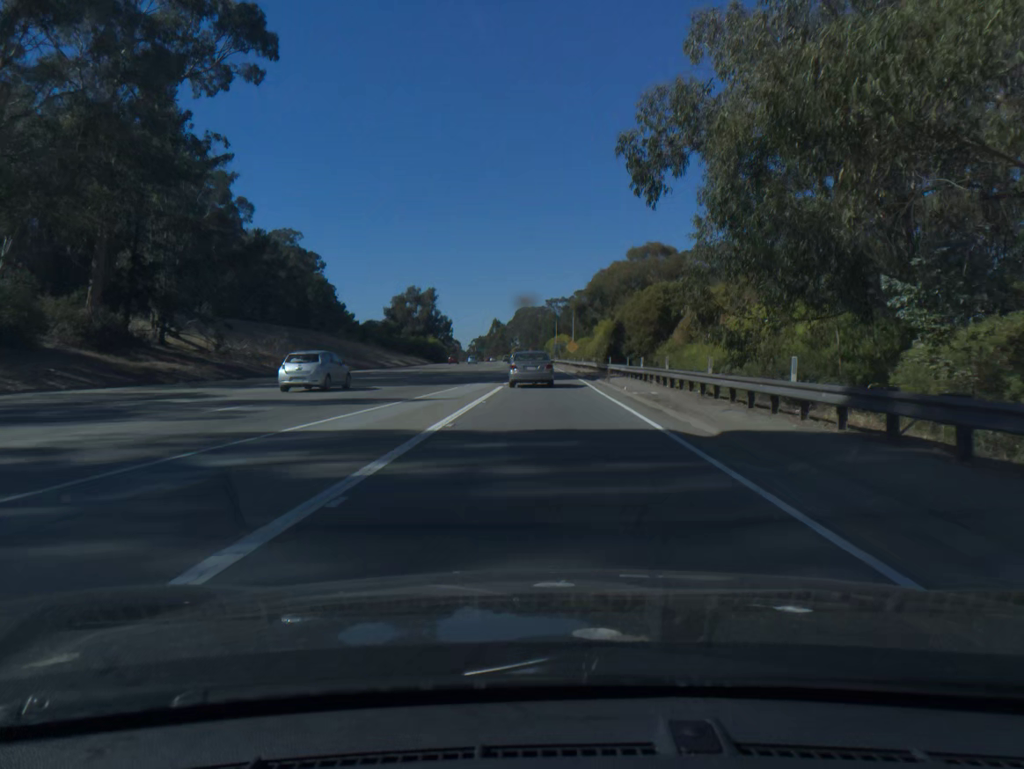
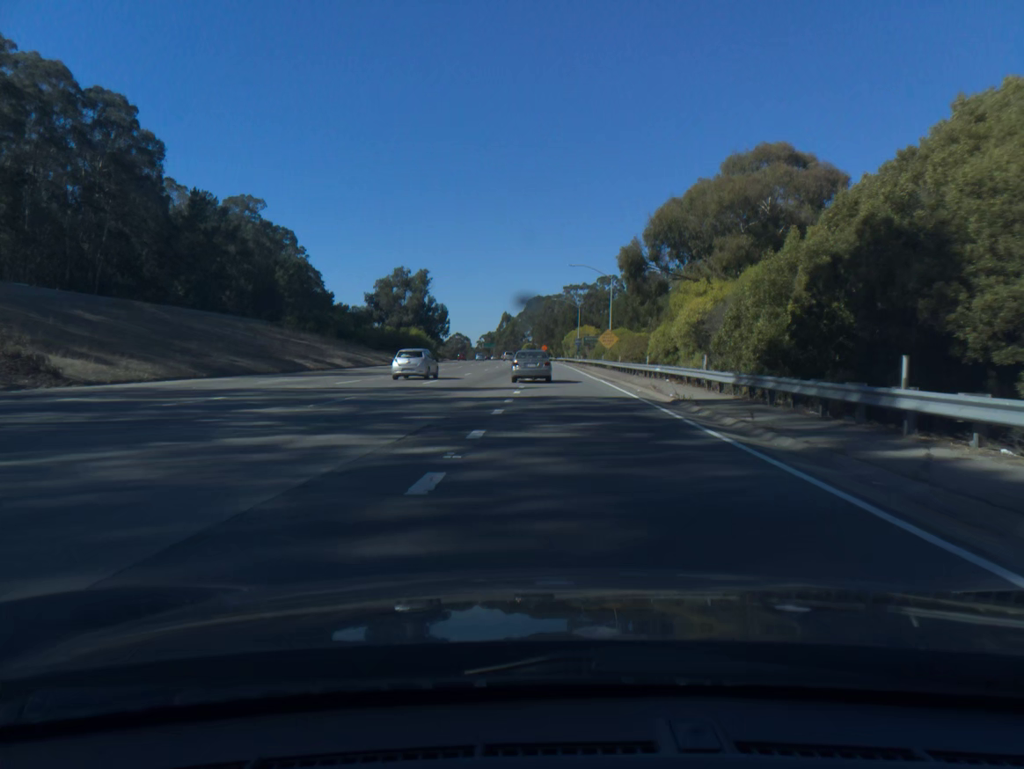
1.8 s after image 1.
(-0.4, +43.0) m; -1°
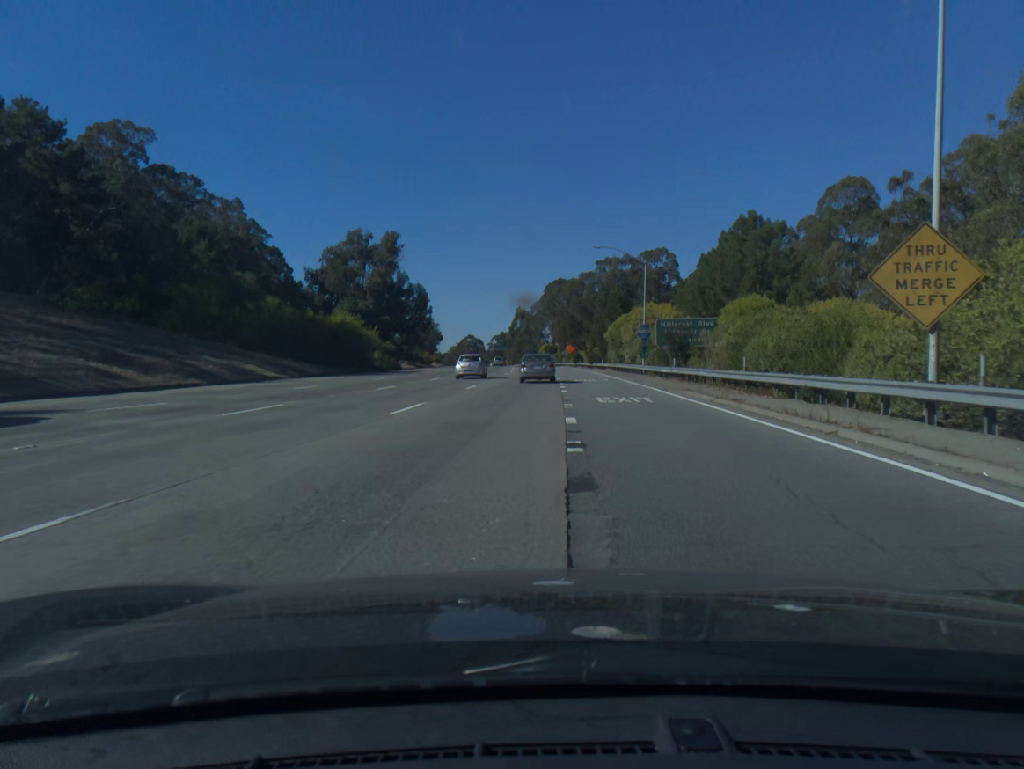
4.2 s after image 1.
(-0.8, +60.3) m; -2°
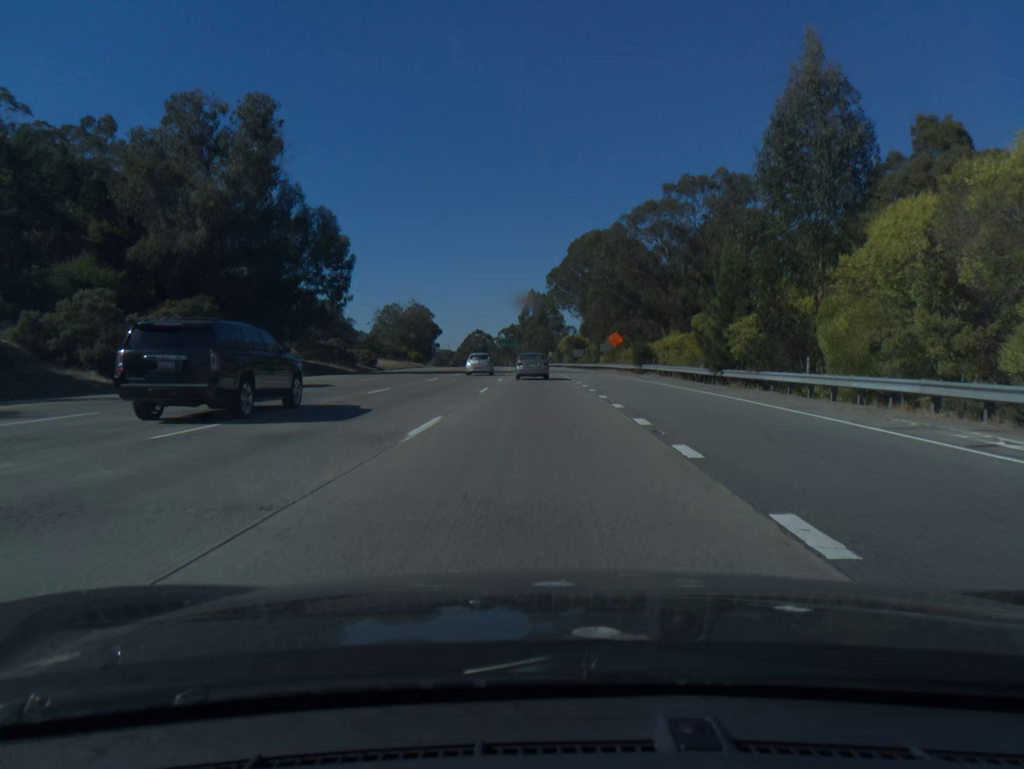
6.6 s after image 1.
(-0.5, +64.2) m; -1°
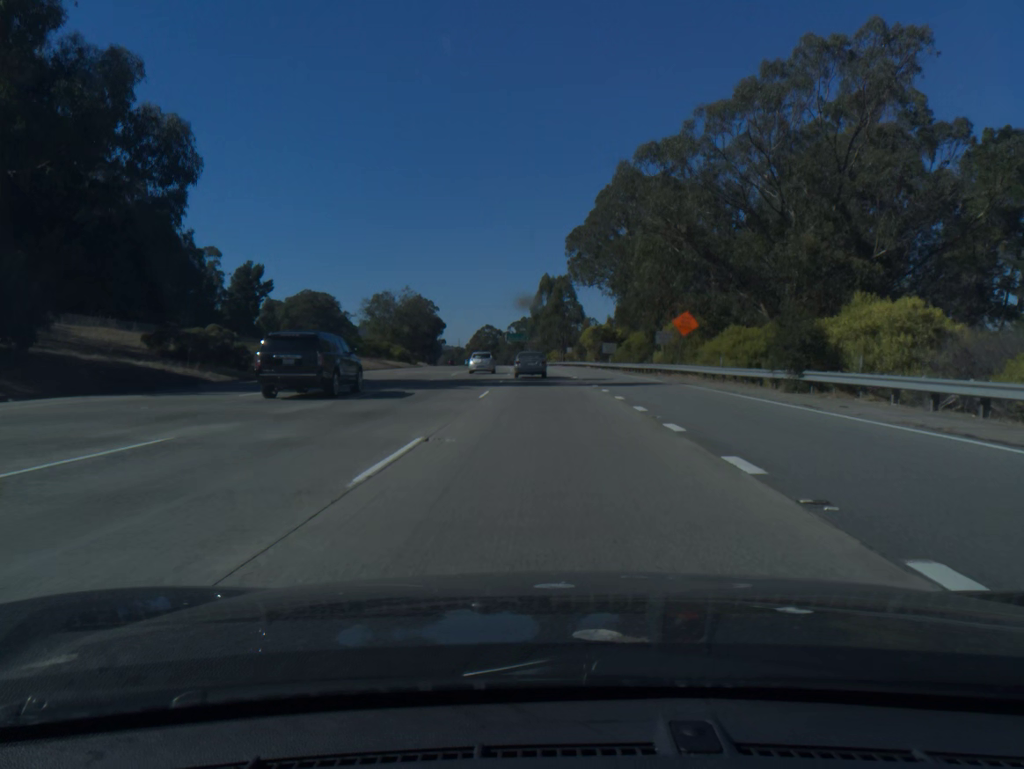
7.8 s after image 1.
(-0.3, +33.2) m; -1°
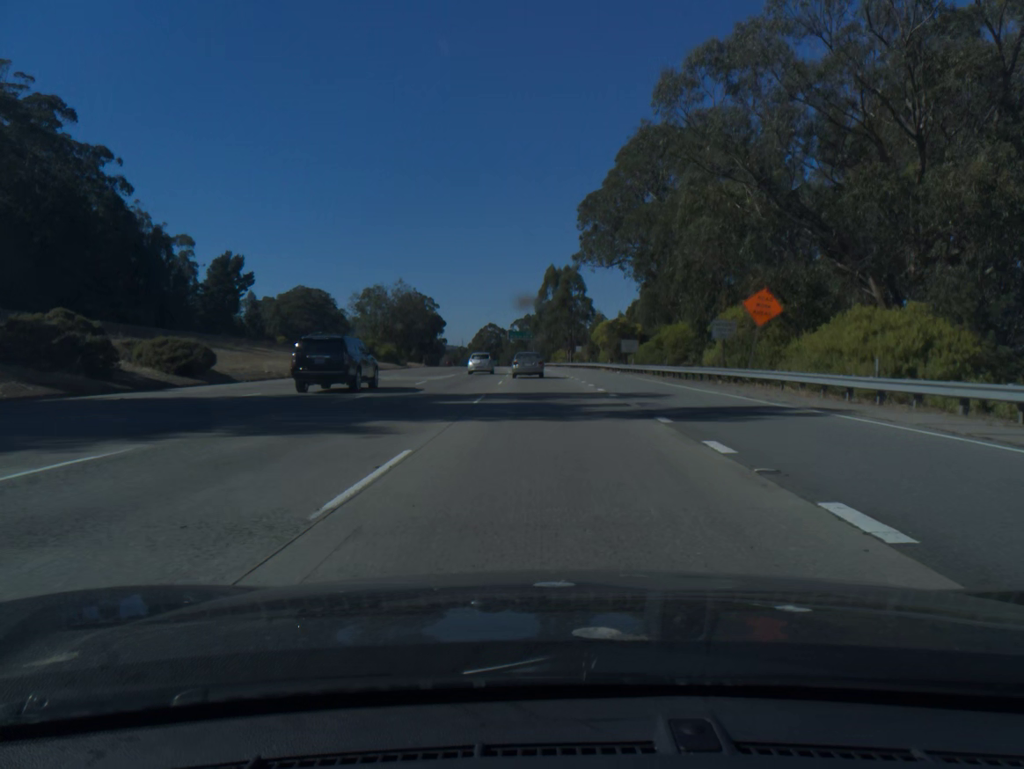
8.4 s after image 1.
(-0.1, +16.5) m; 0°
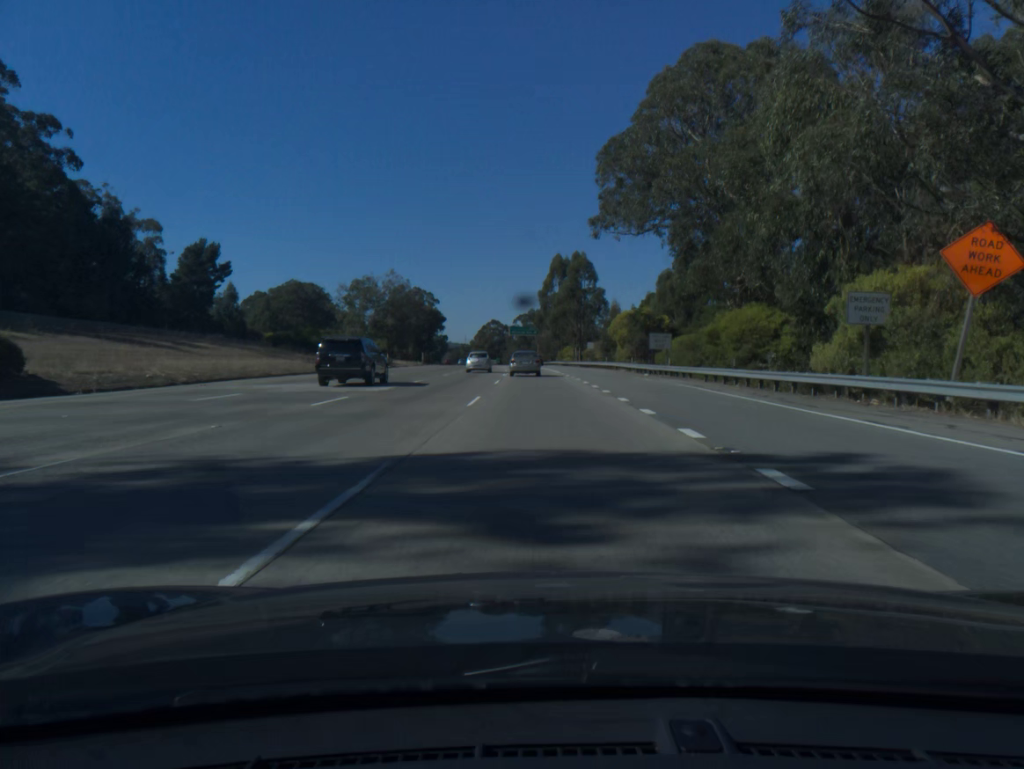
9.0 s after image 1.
(-0.1, +16.3) m; 0°
